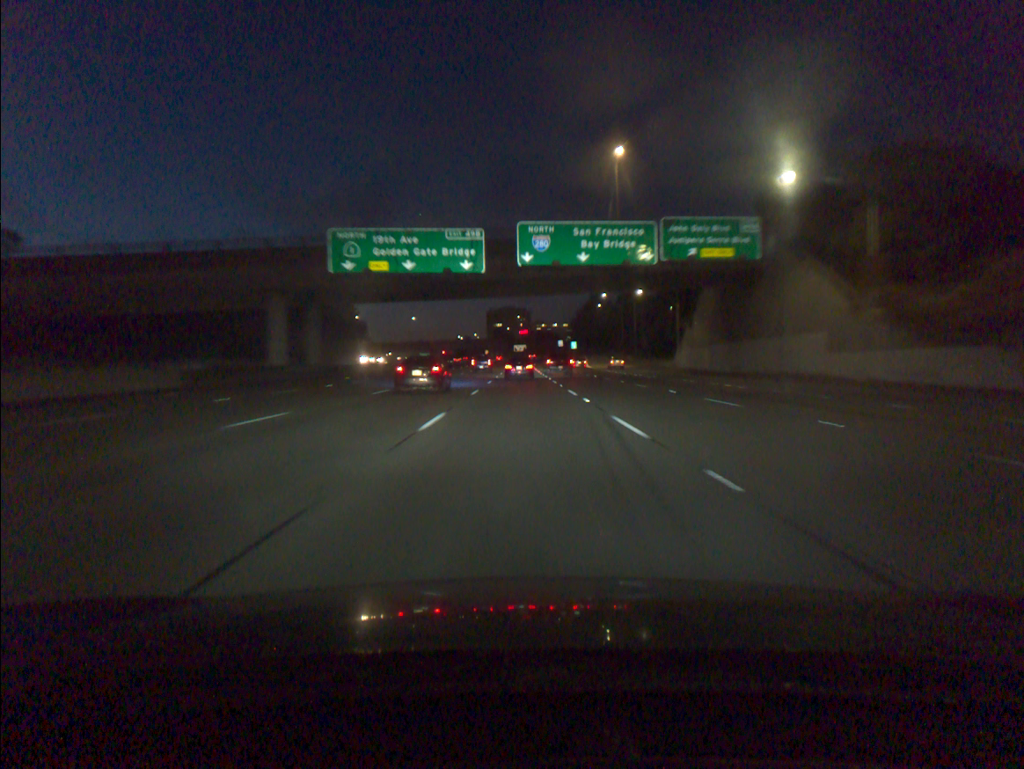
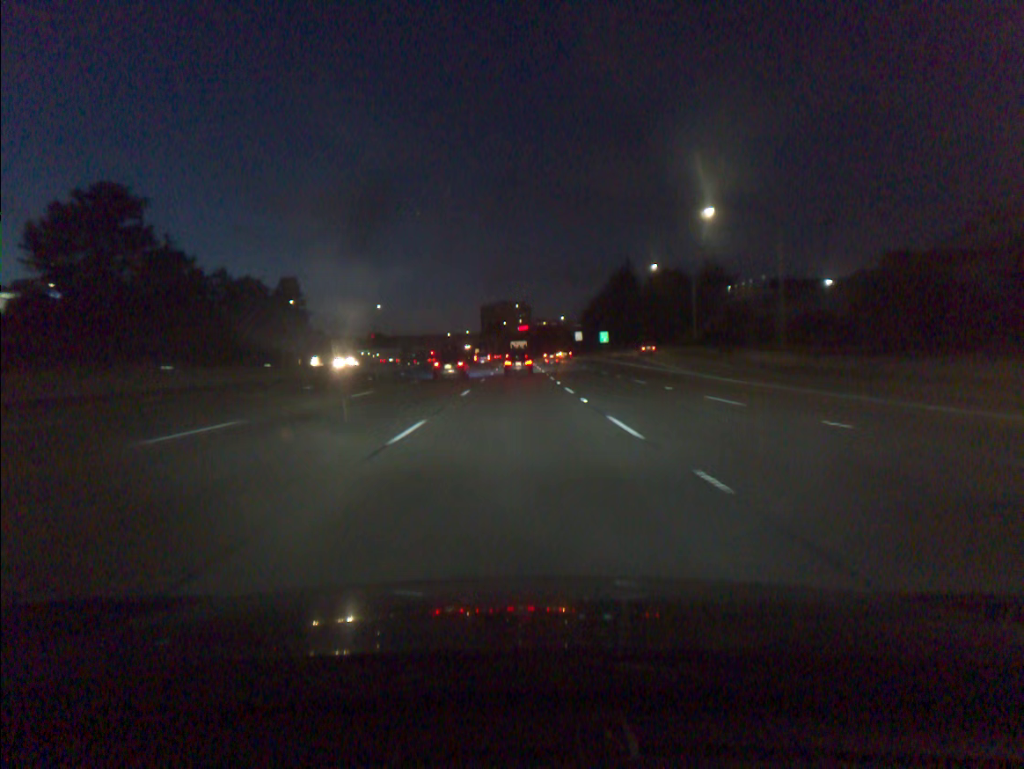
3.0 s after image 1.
(+0.2, +73.6) m; 0°
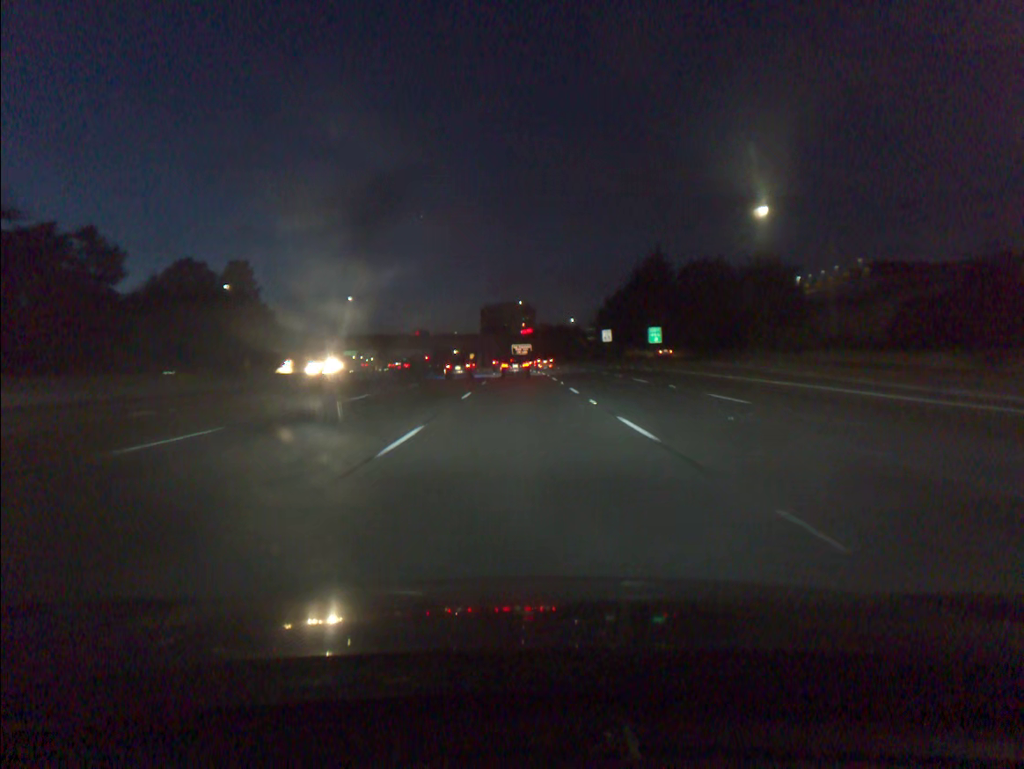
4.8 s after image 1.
(-0.1, +44.2) m; 0°
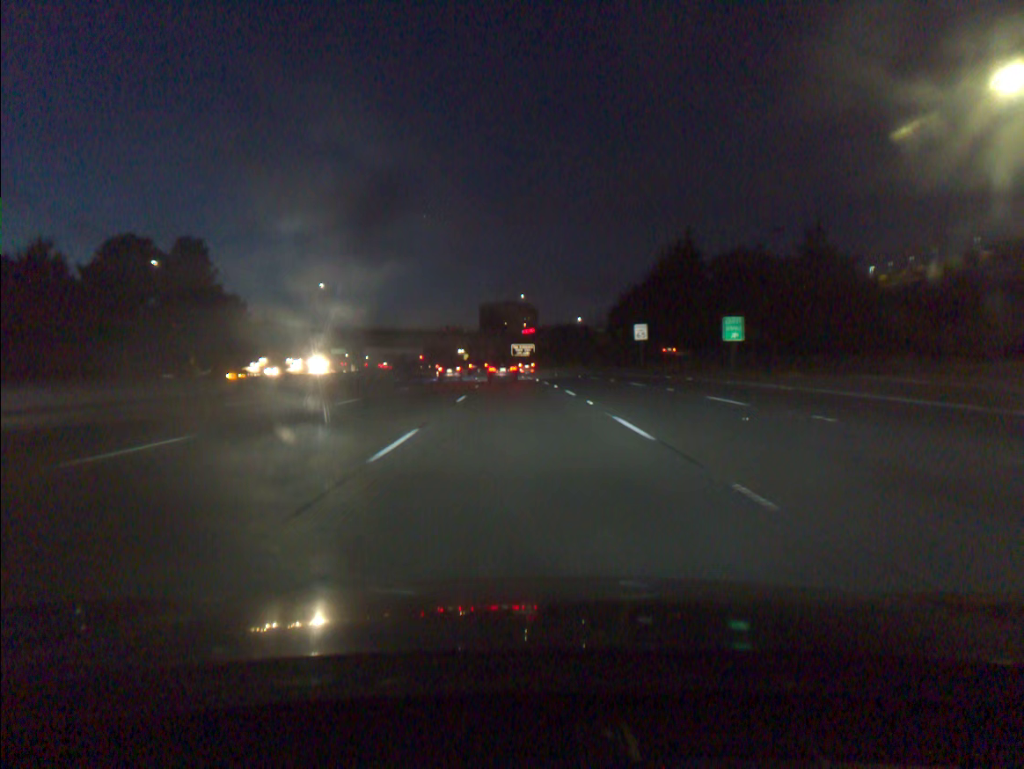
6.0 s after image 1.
(0.0, +29.2) m; 0°
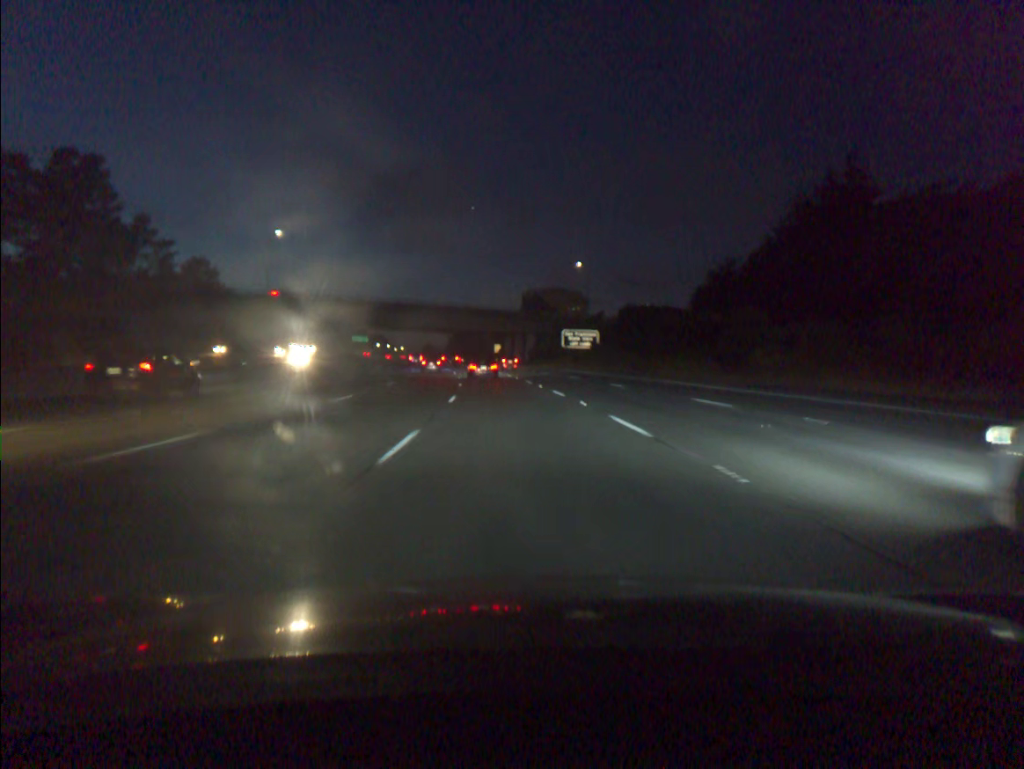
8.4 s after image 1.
(-1.2, +57.3) m; -3°
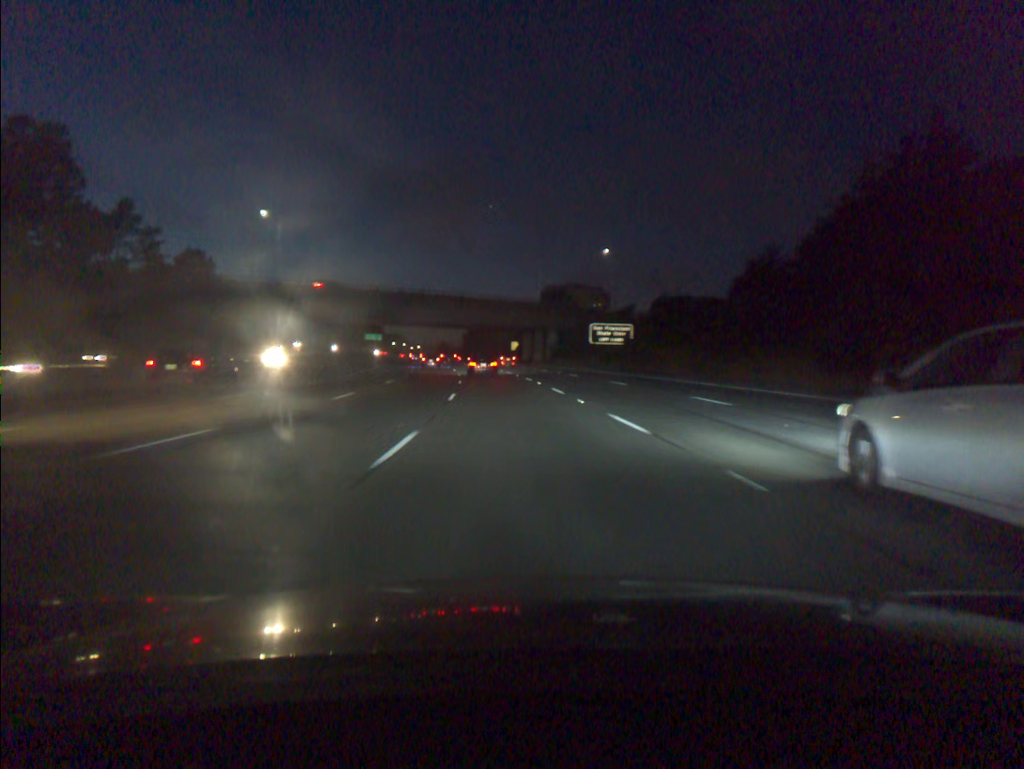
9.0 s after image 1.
(-0.2, +14.2) m; -1°
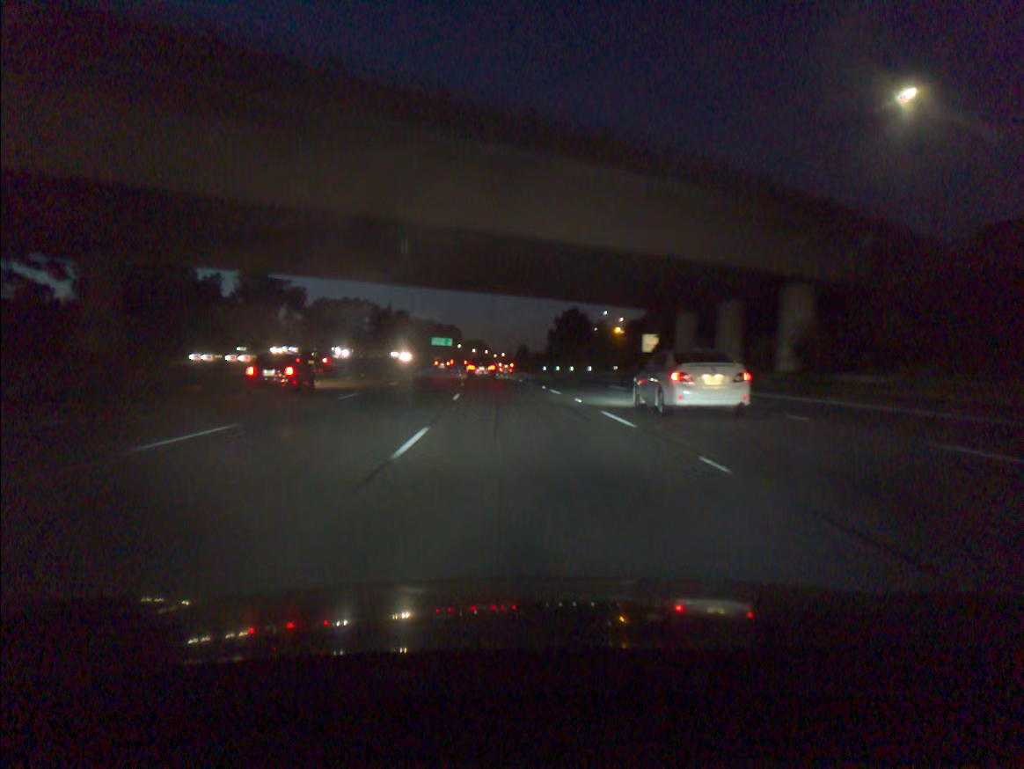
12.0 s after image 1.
(-4.1, +70.6) m; -6°
